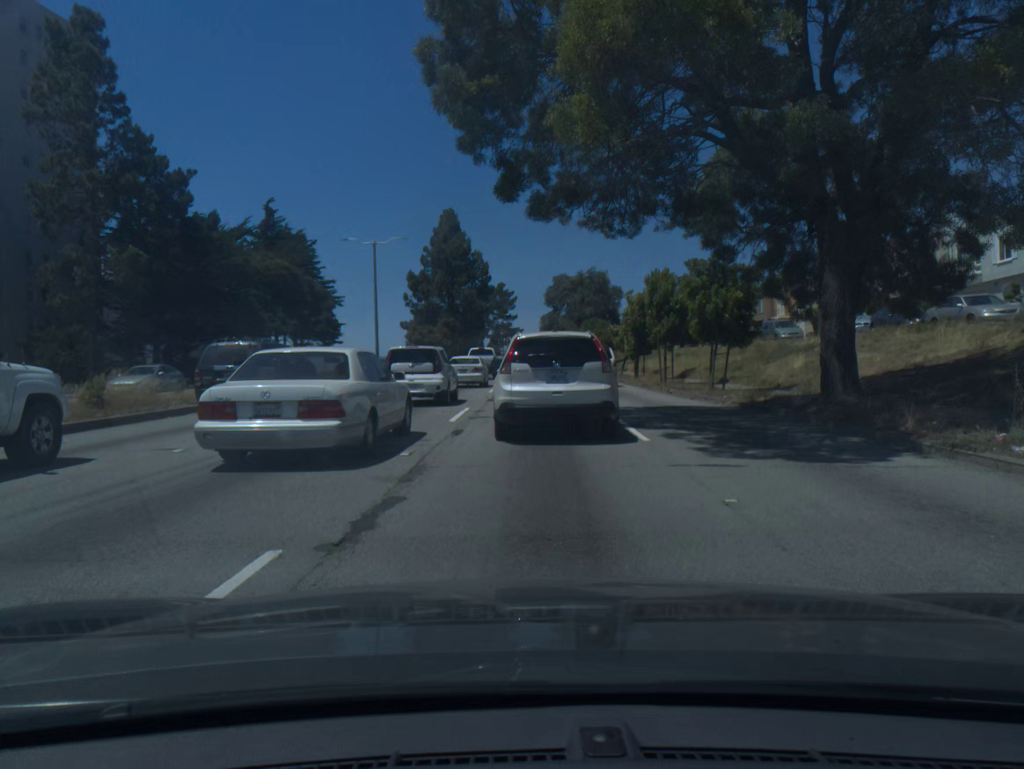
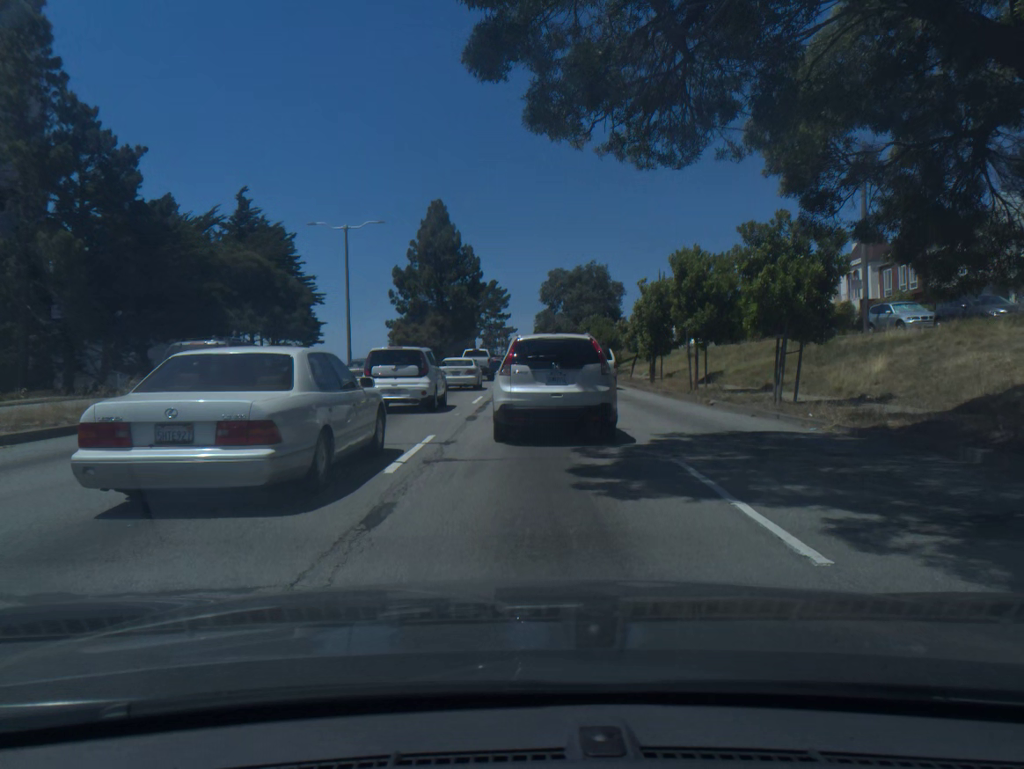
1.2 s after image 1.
(0.0, +6.9) m; 0°
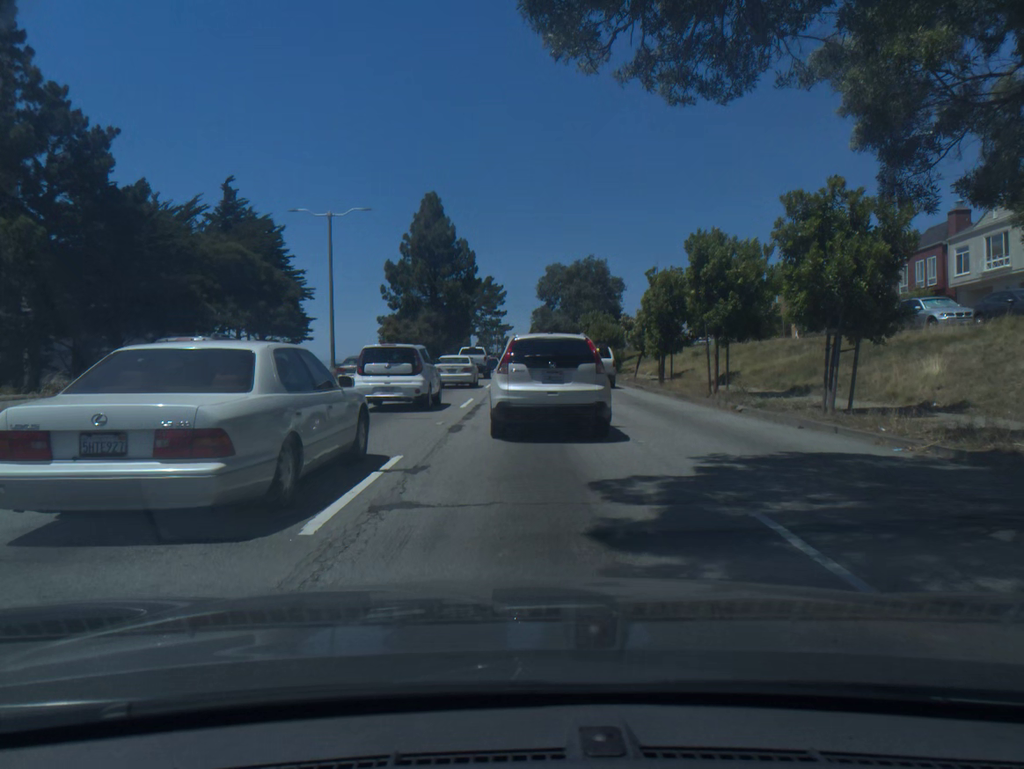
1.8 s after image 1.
(0.0, +3.2) m; 0°
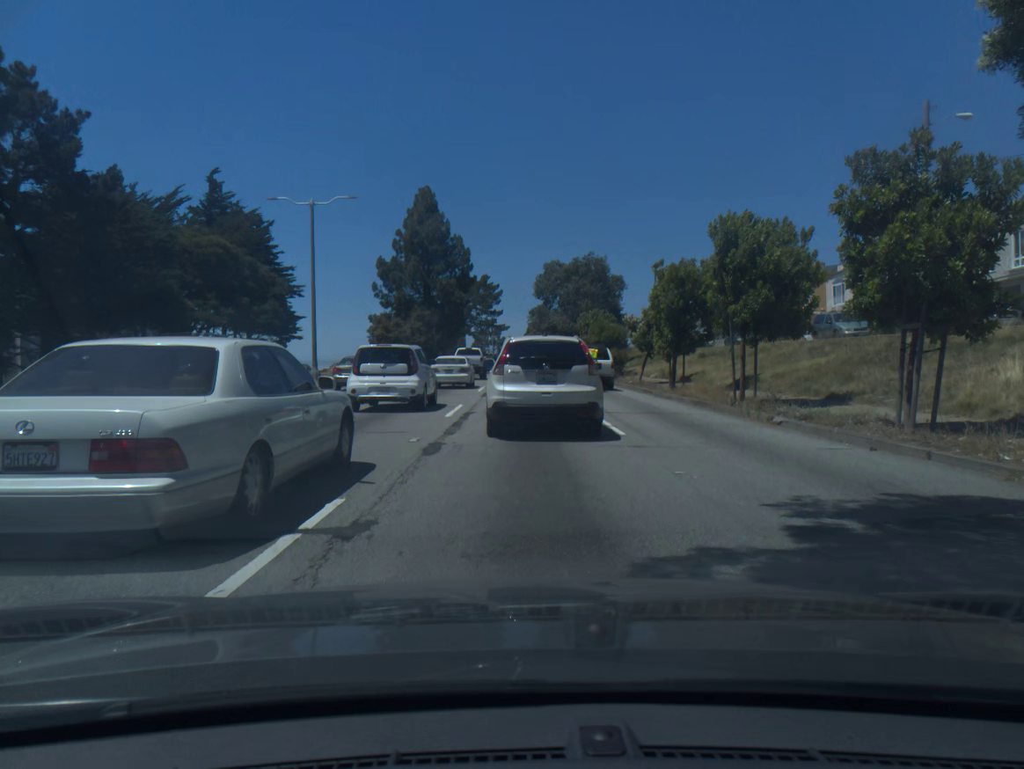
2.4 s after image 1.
(0.0, +3.0) m; 0°
